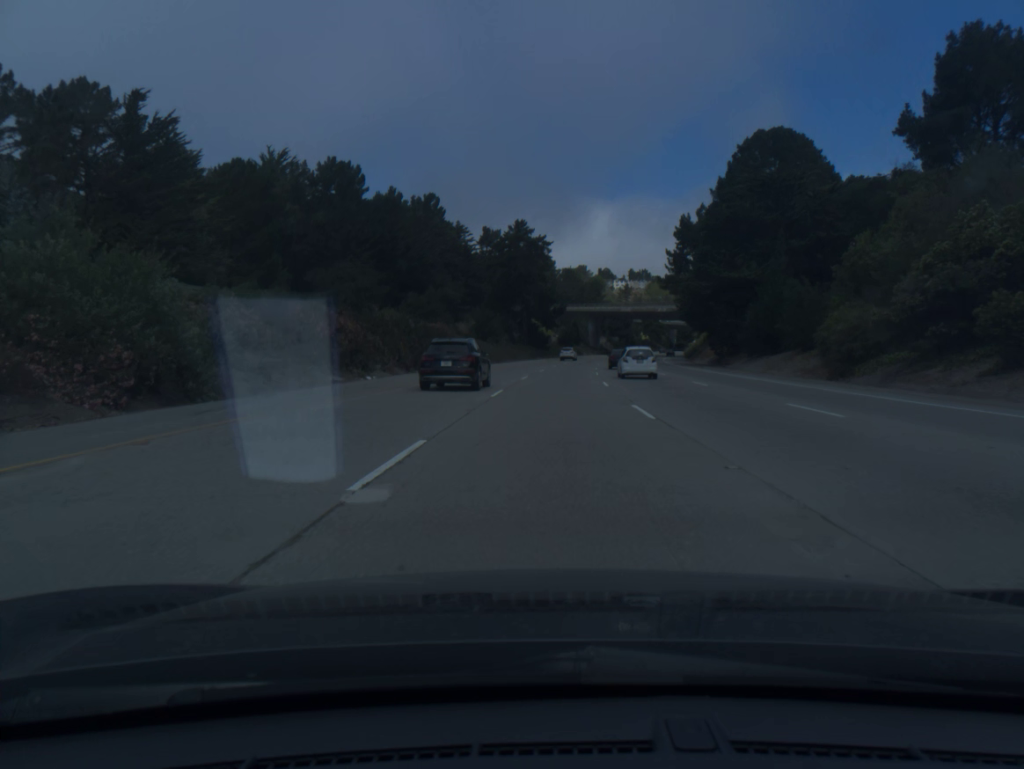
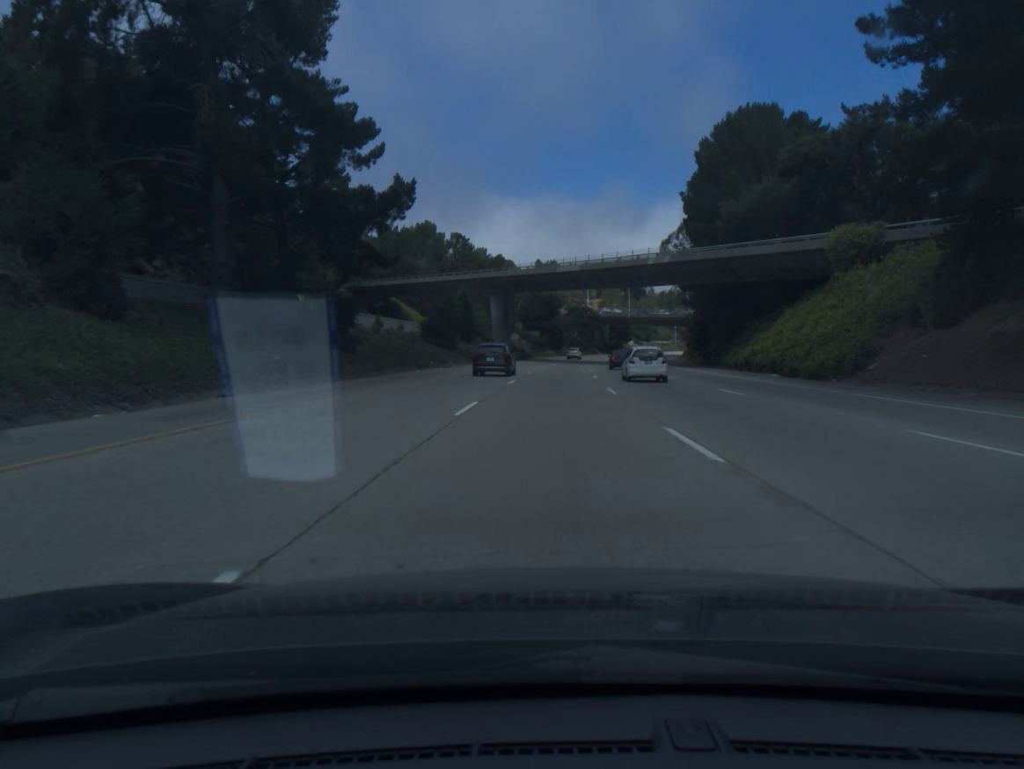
(+5.8, +93.7) m; +7°
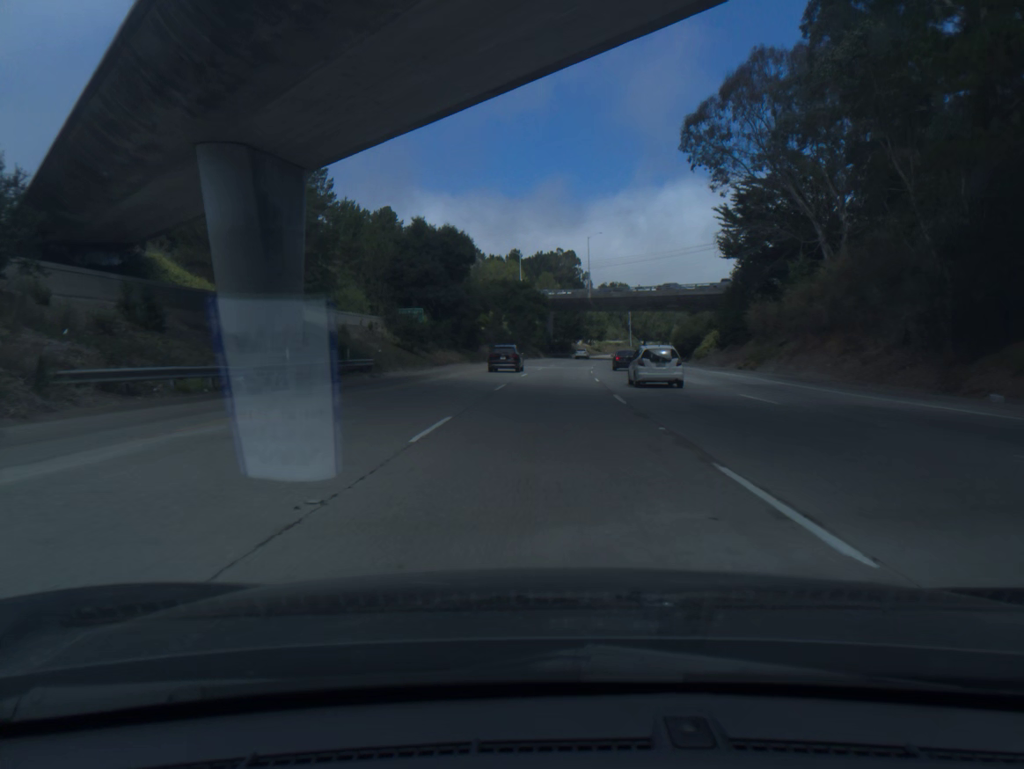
(+3.6, +77.1) m; +5°
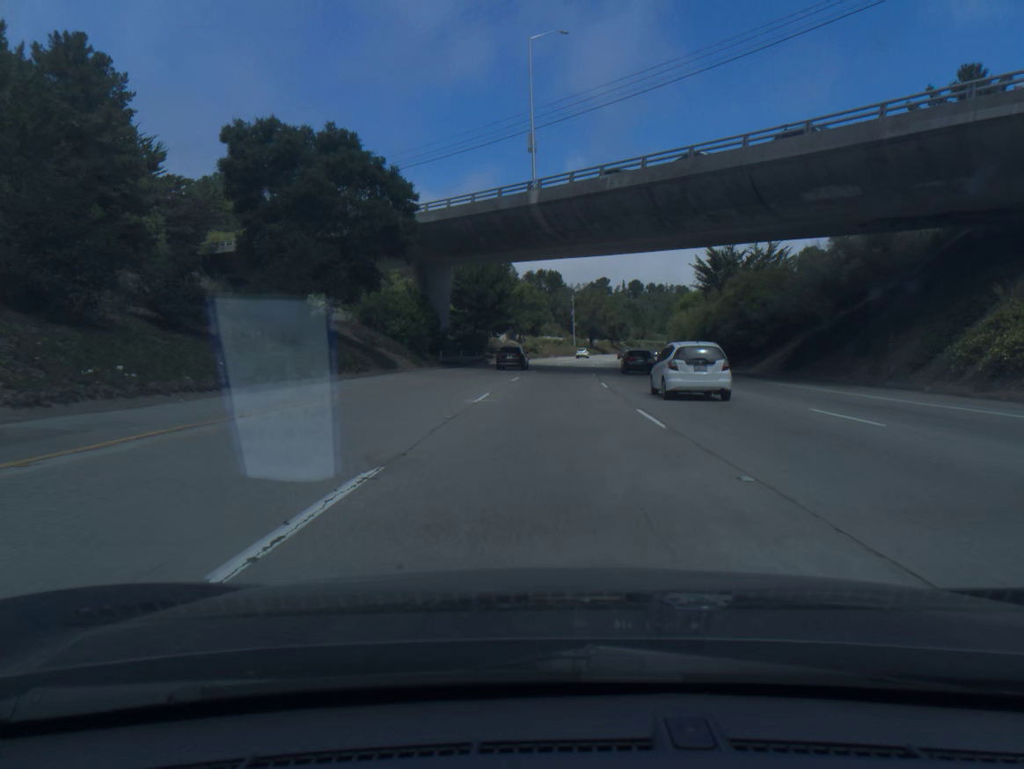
(+3.7, +79.1) m; +6°
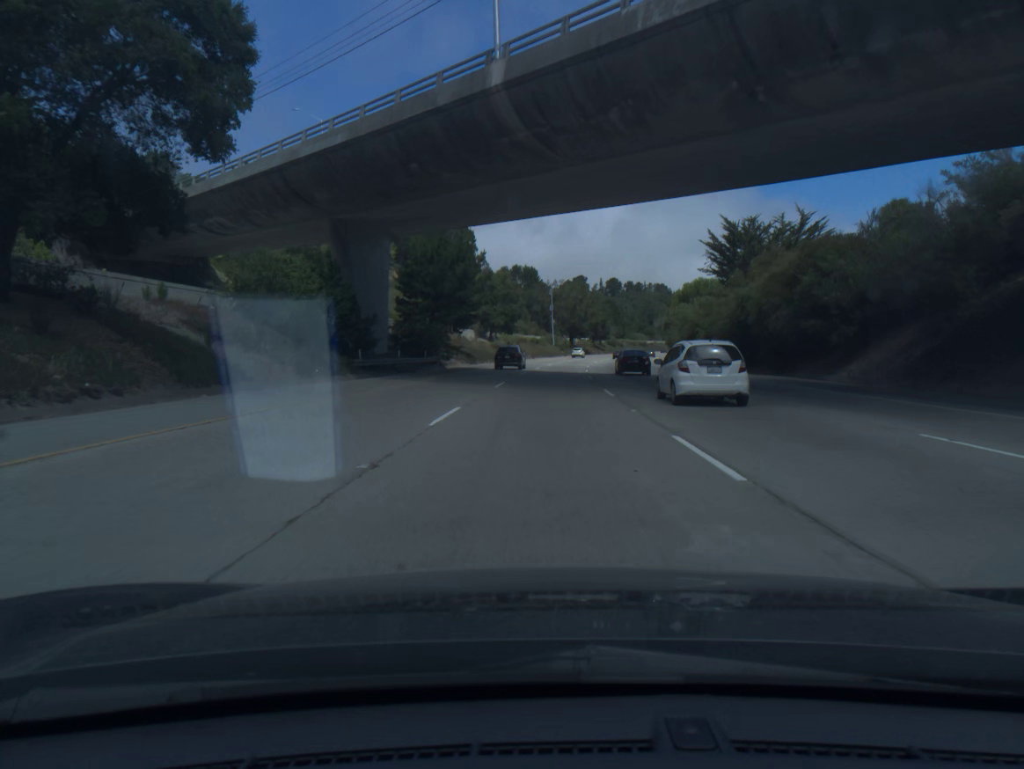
(+0.3, +20.1) m; +2°
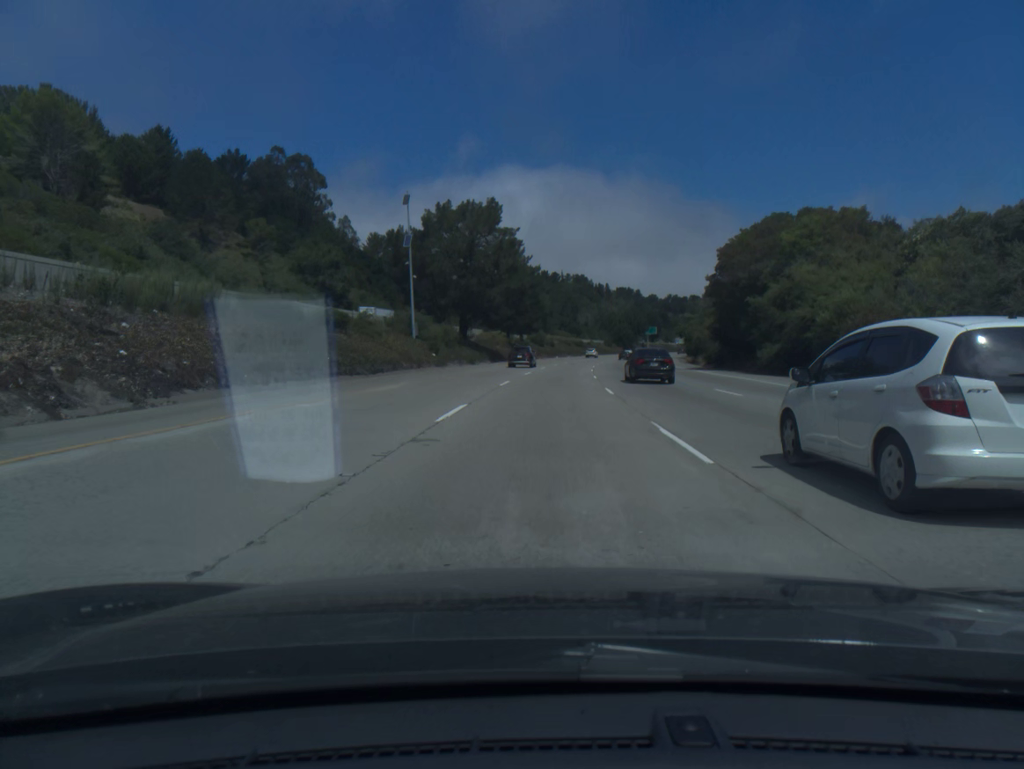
(+6.0, +101.0) m; +7°
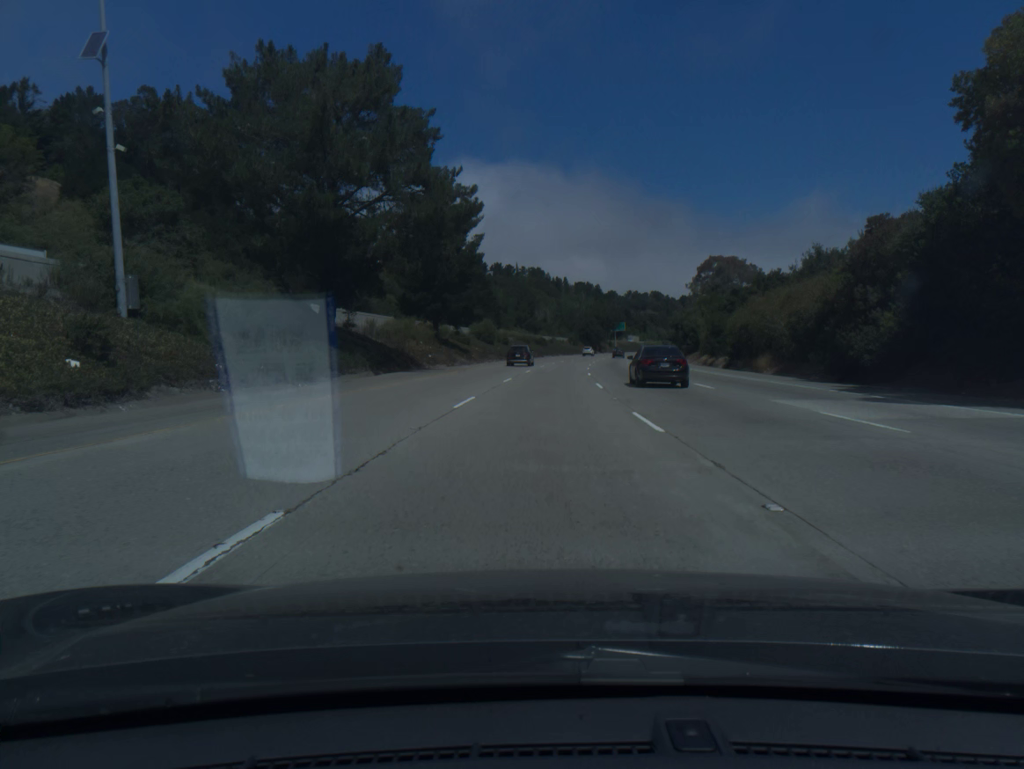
(+1.1, +40.6) m; +3°
